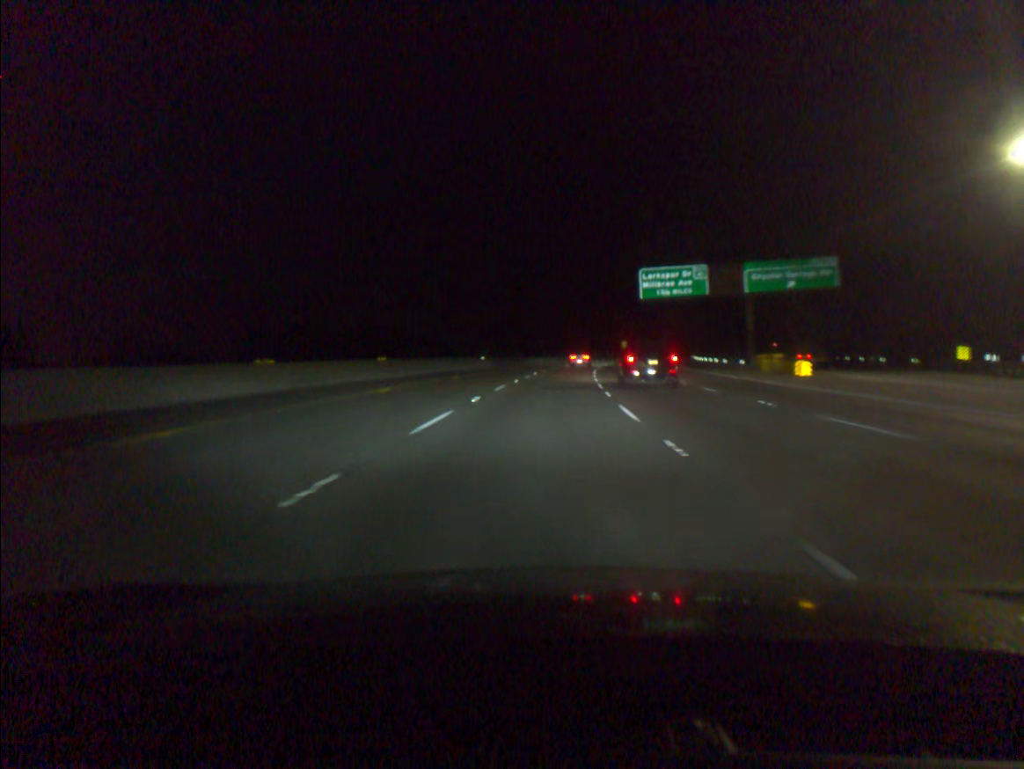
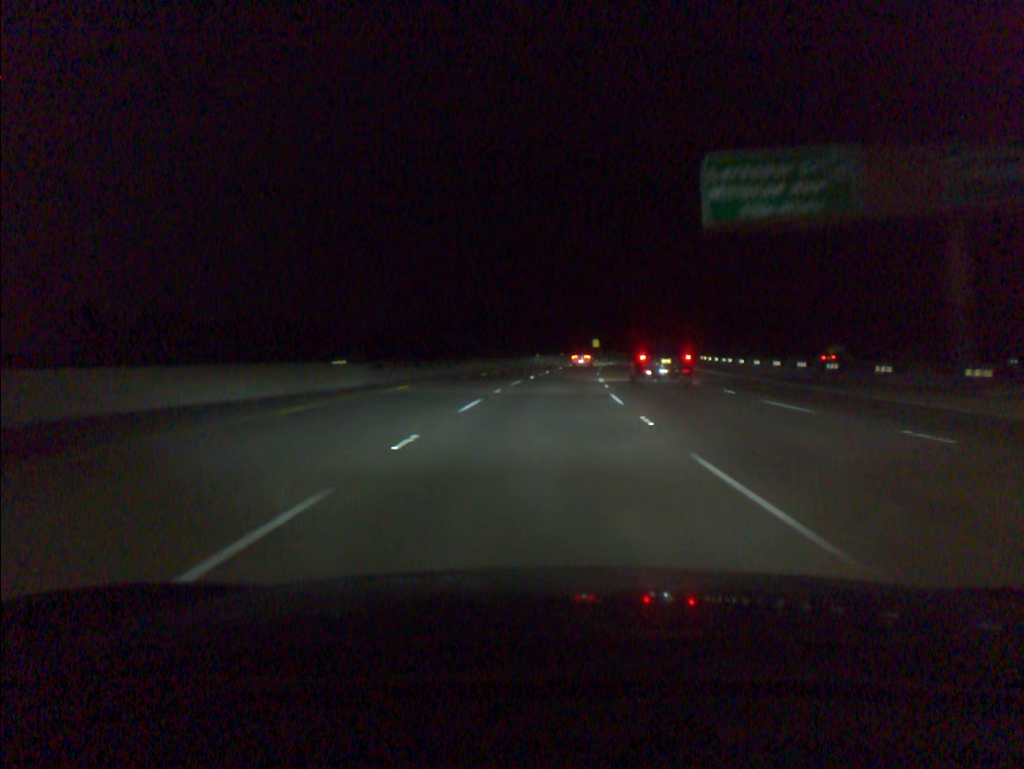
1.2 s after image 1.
(+0.9, +38.1) m; +3°
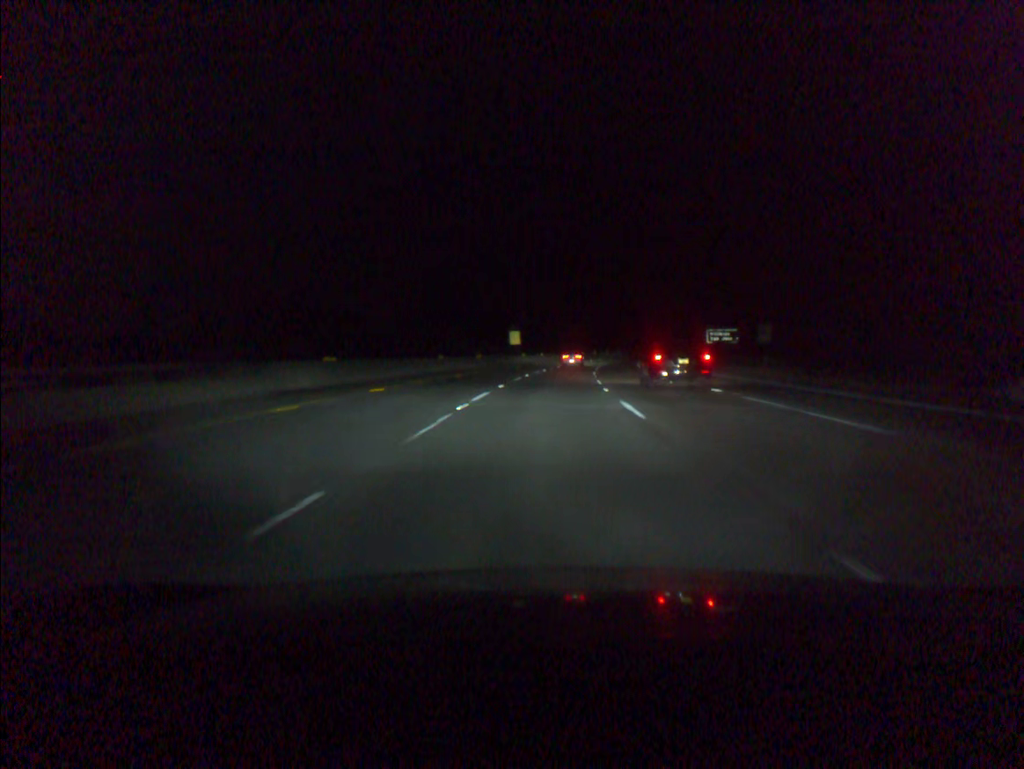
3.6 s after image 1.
(+4.4, +76.3) m; +7°
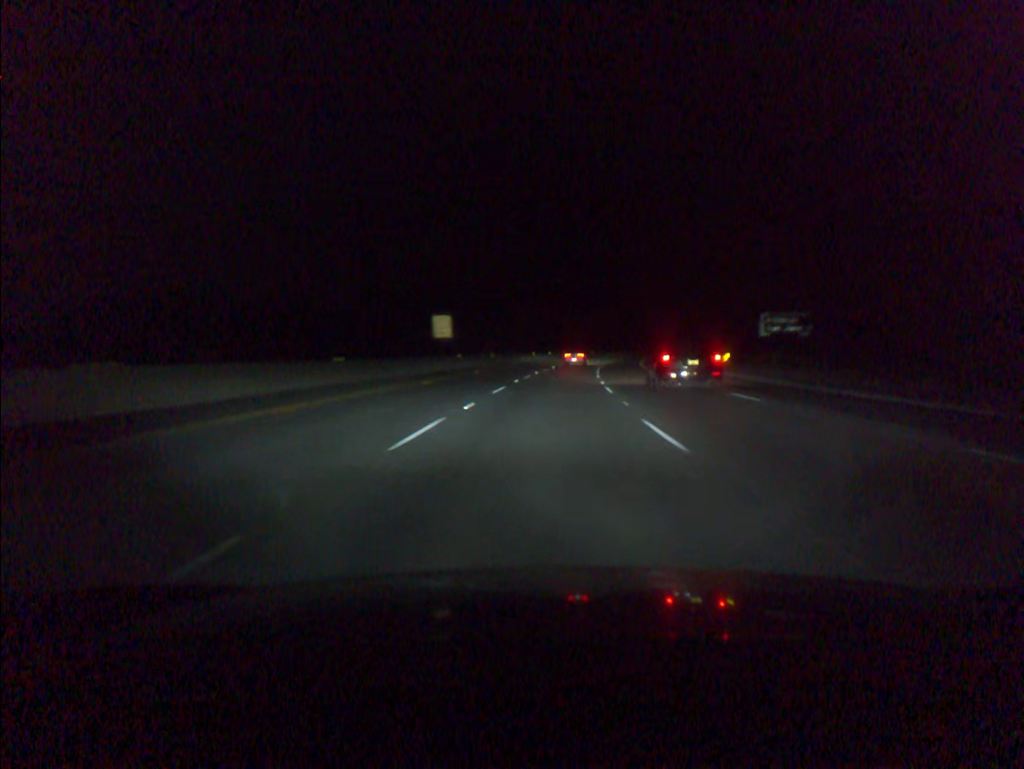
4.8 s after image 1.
(+1.0, +38.2) m; +3°
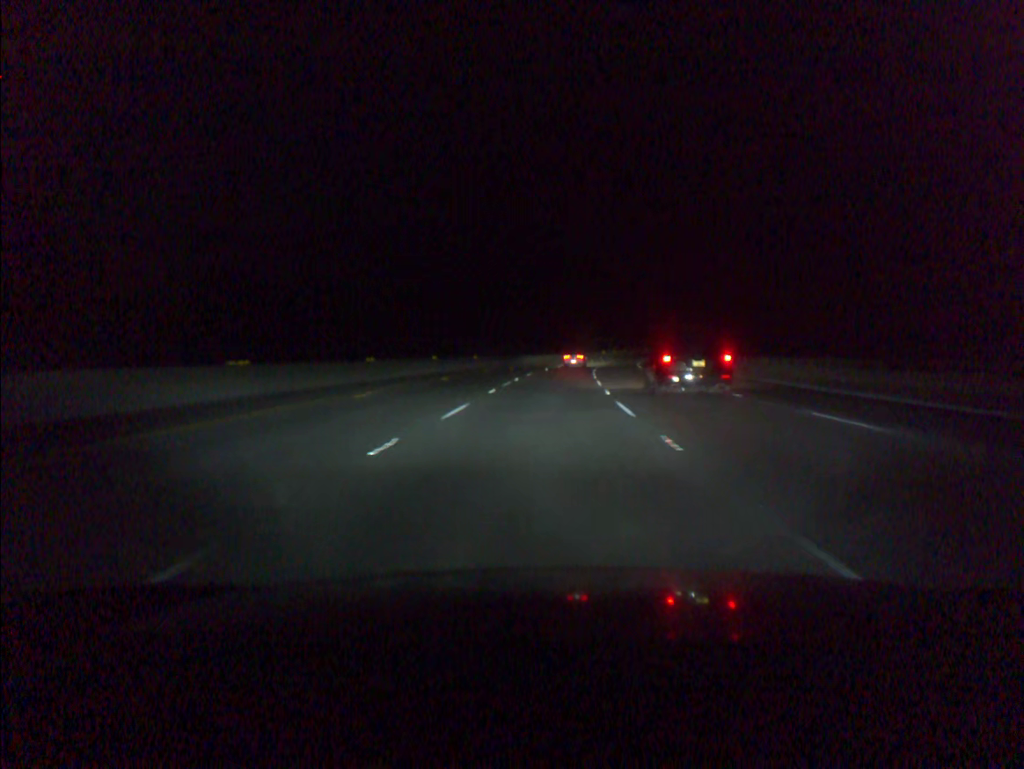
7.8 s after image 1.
(+6.6, +95.2) m; +8°
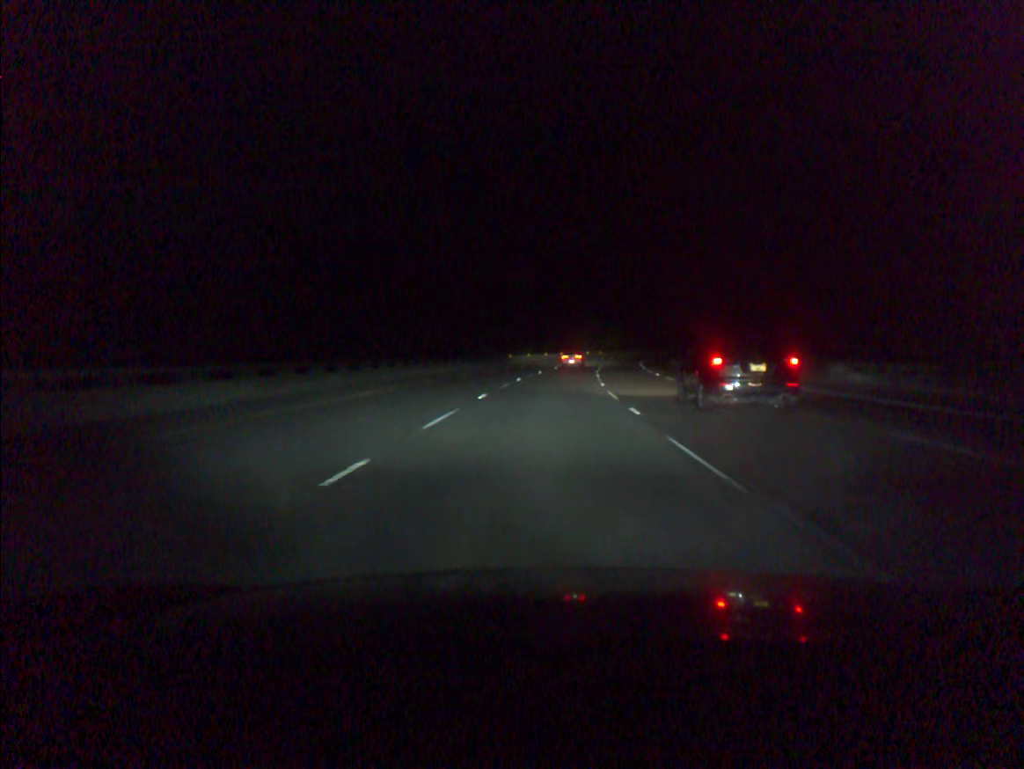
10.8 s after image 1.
(+6.4, +95.2) m; +8°
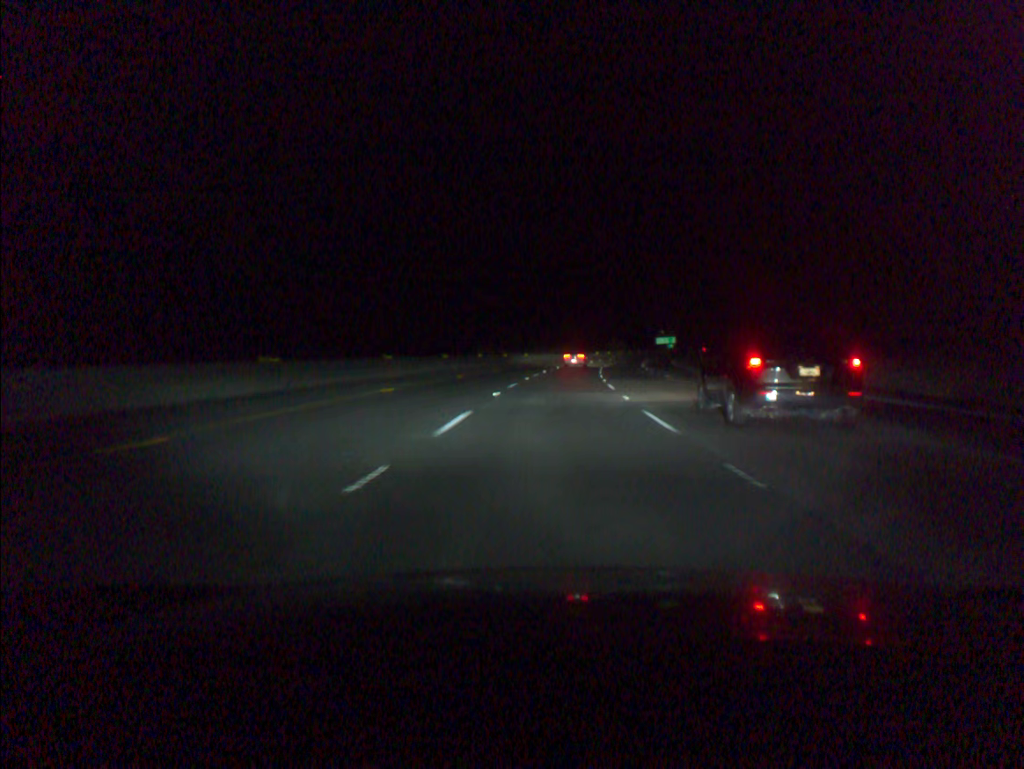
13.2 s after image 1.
(+4.1, +76.3) m; +6°
